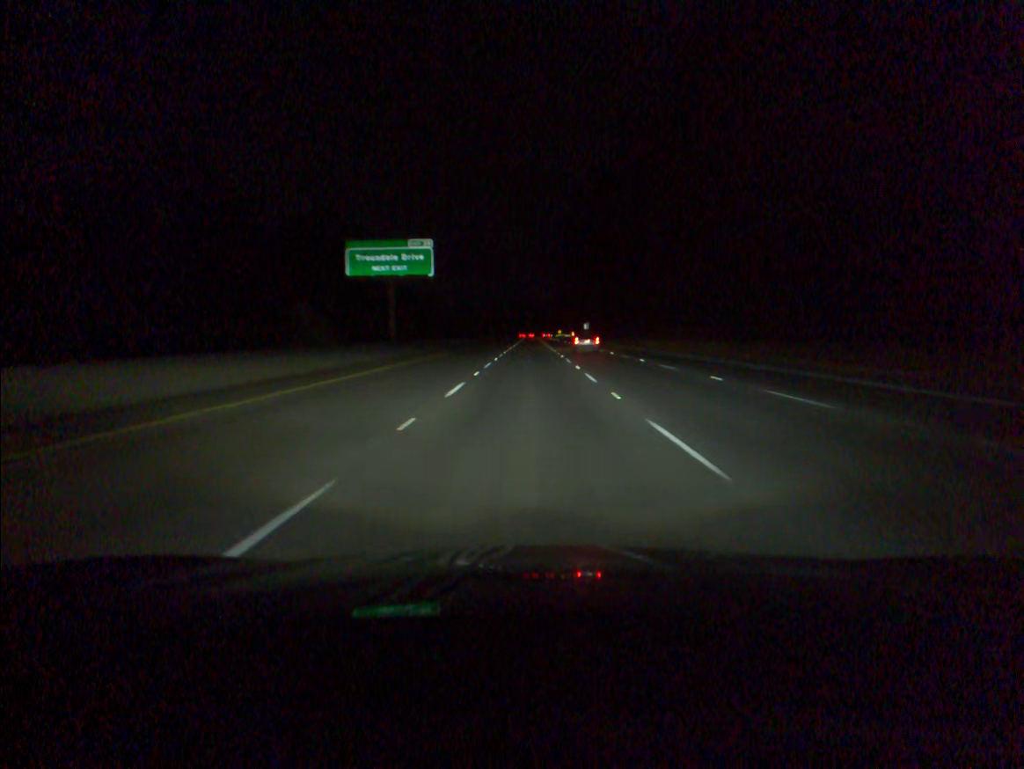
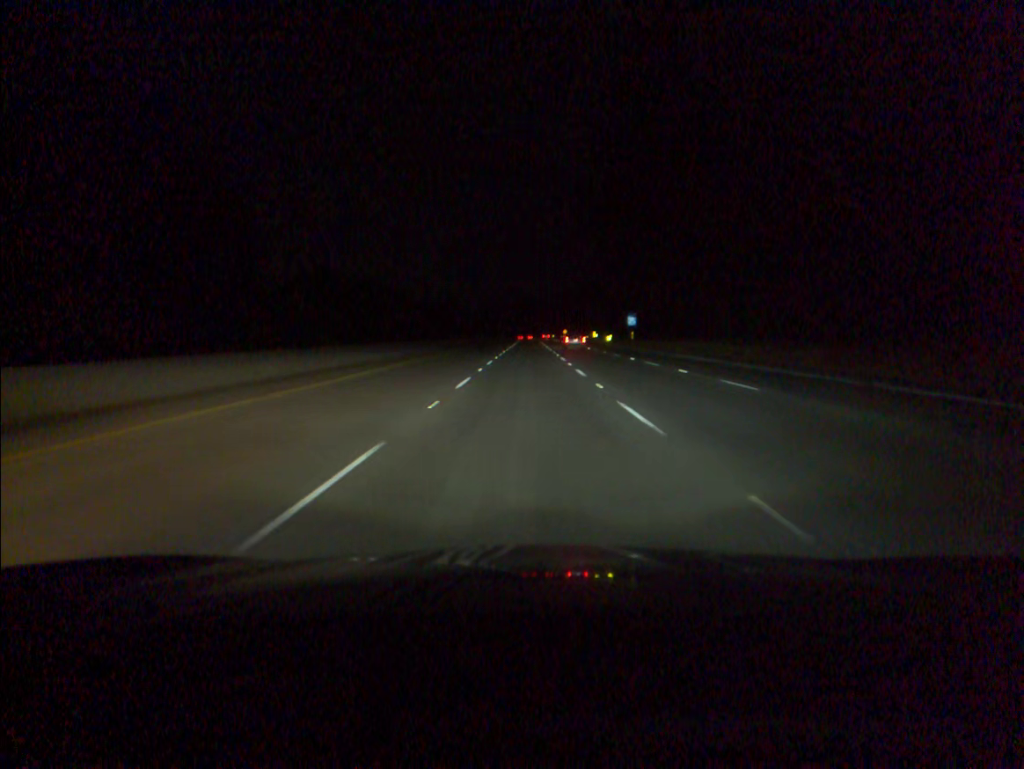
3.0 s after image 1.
(+0.1, +84.2) m; 0°
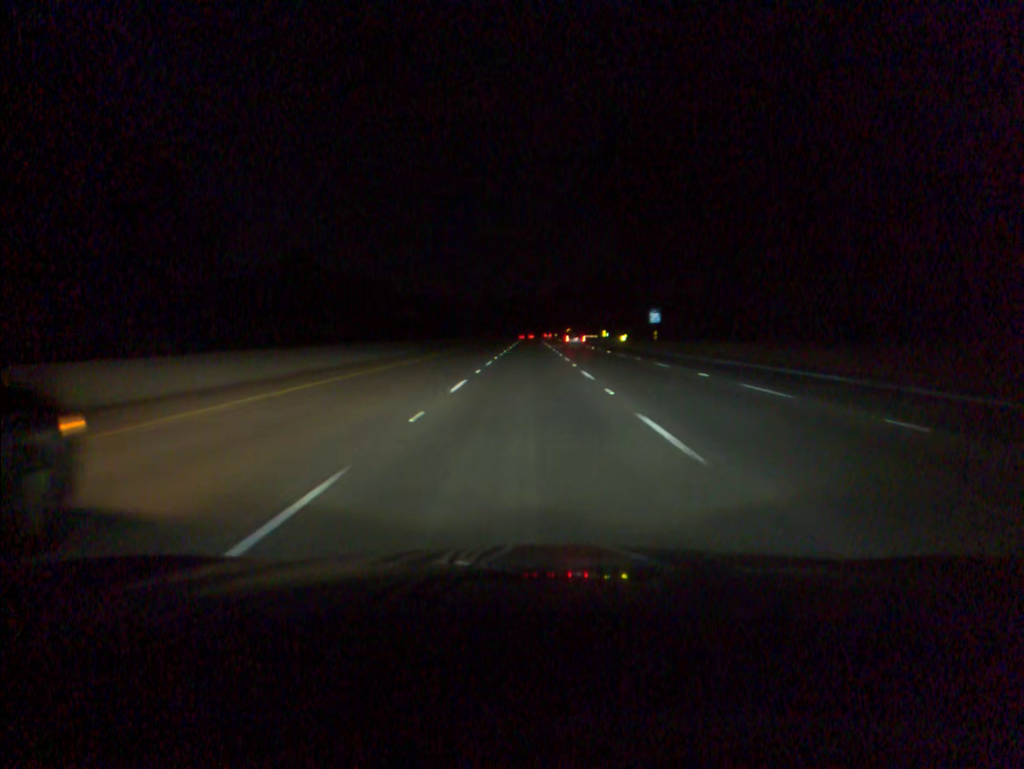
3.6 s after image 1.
(0.0, +16.8) m; 0°
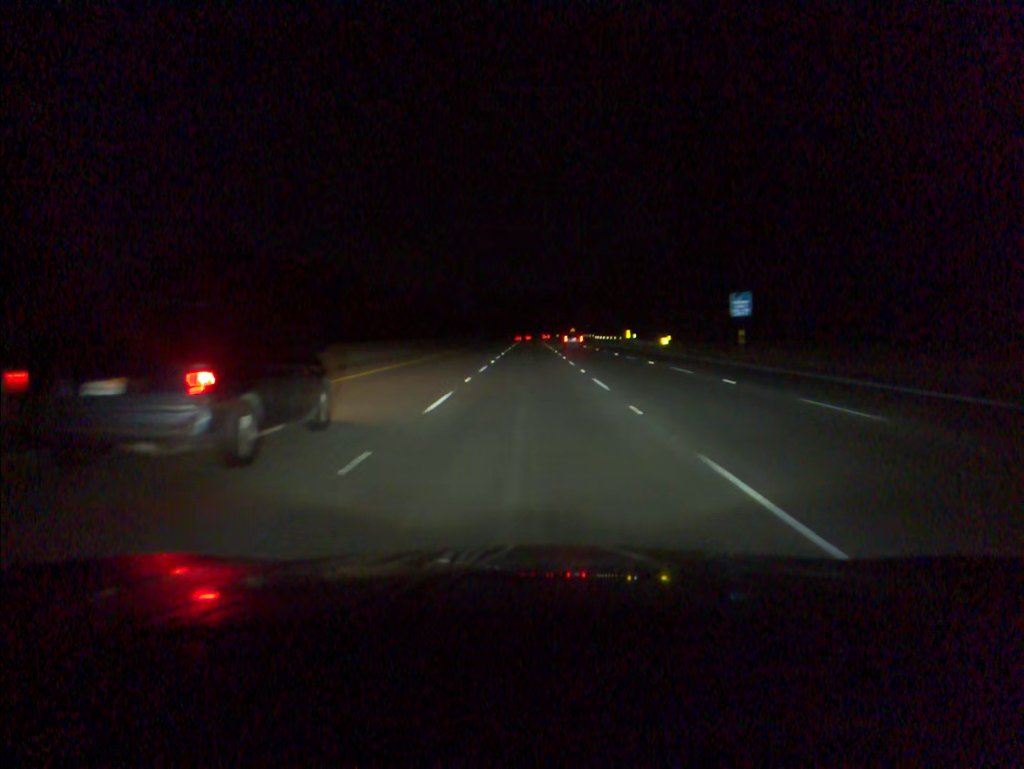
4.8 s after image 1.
(0.0, +33.6) m; 0°
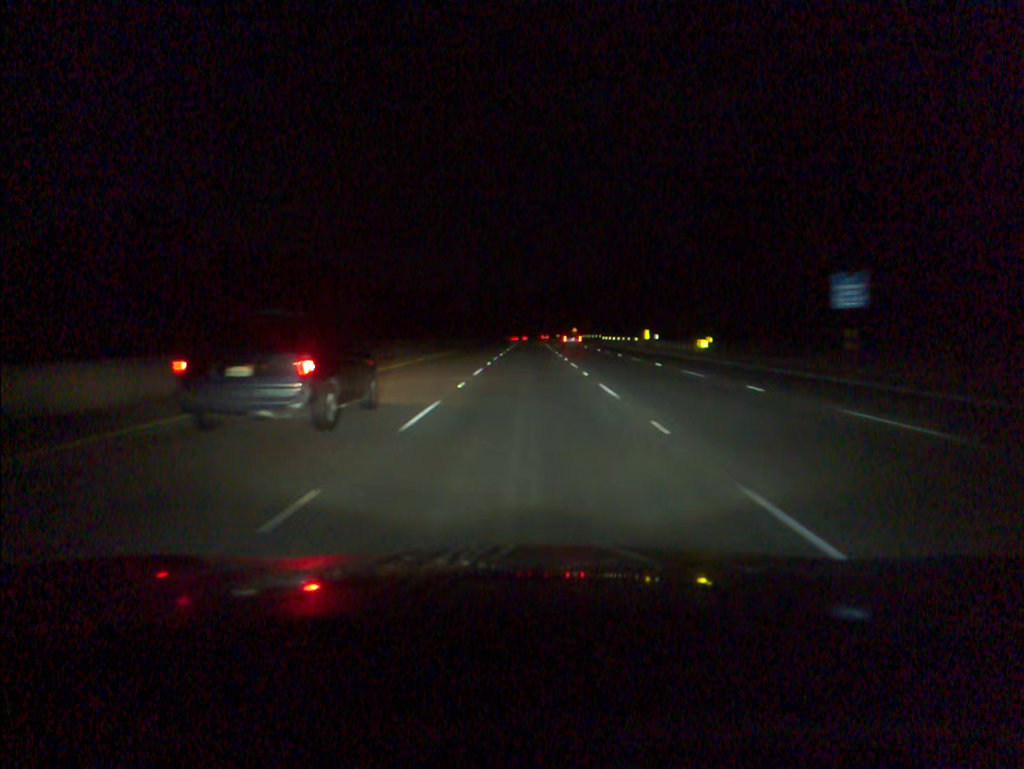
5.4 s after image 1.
(0.0, +16.8) m; 0°
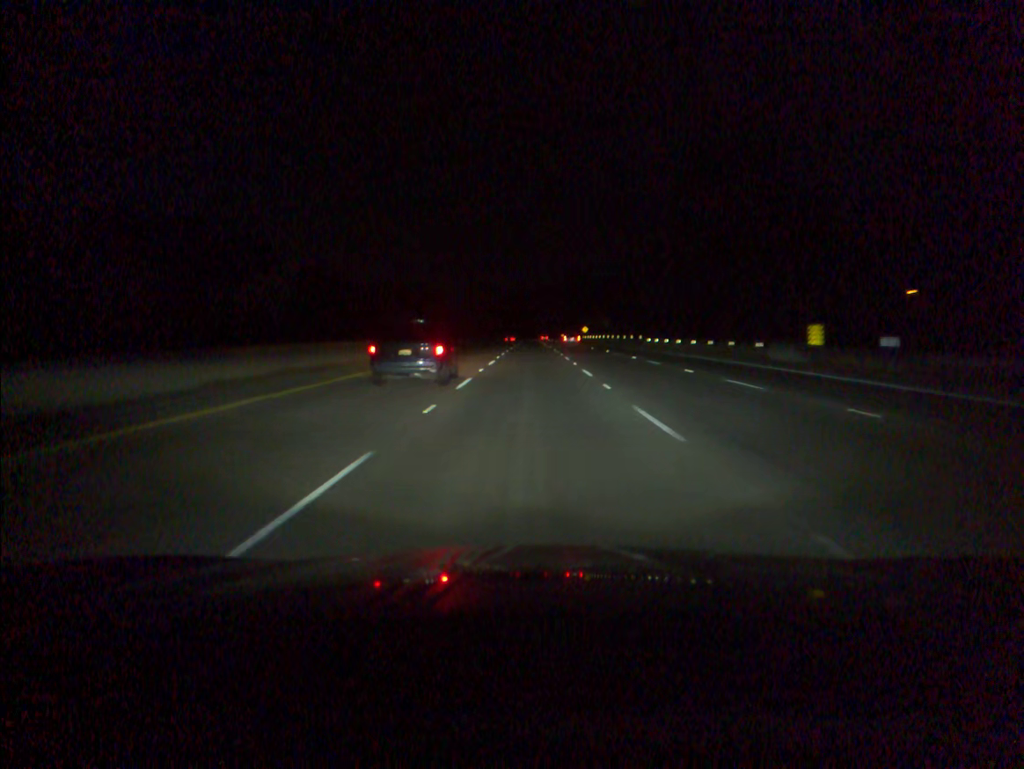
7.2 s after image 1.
(0.0, +50.4) m; 0°
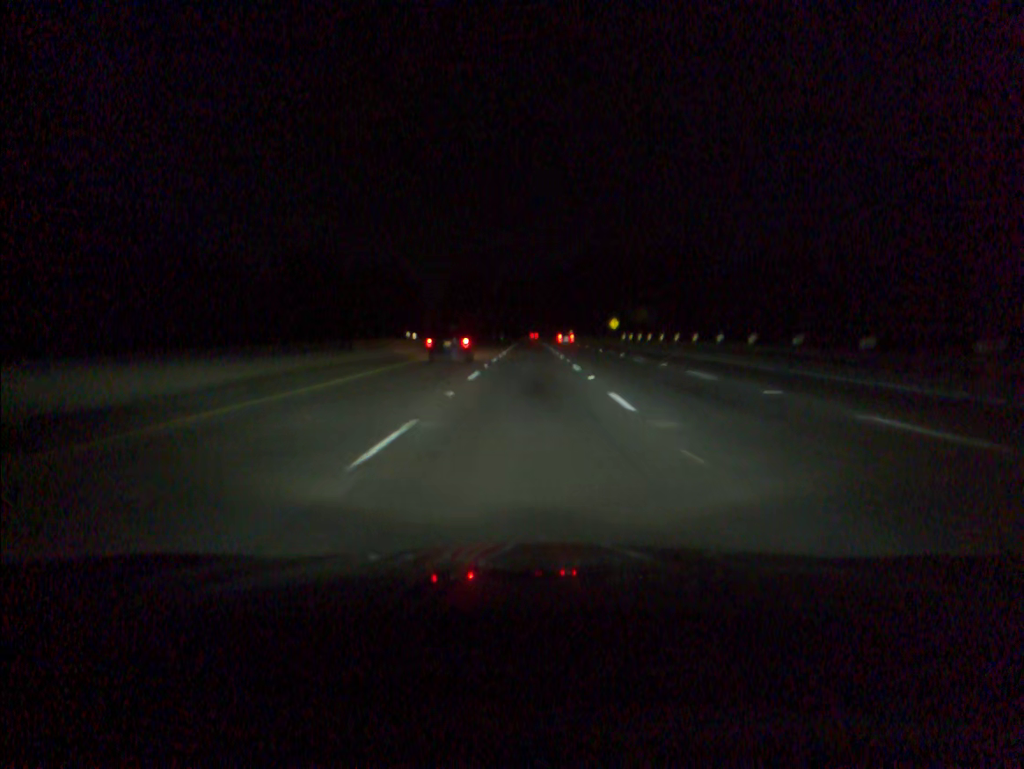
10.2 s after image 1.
(+0.1, +83.8) m; 0°
